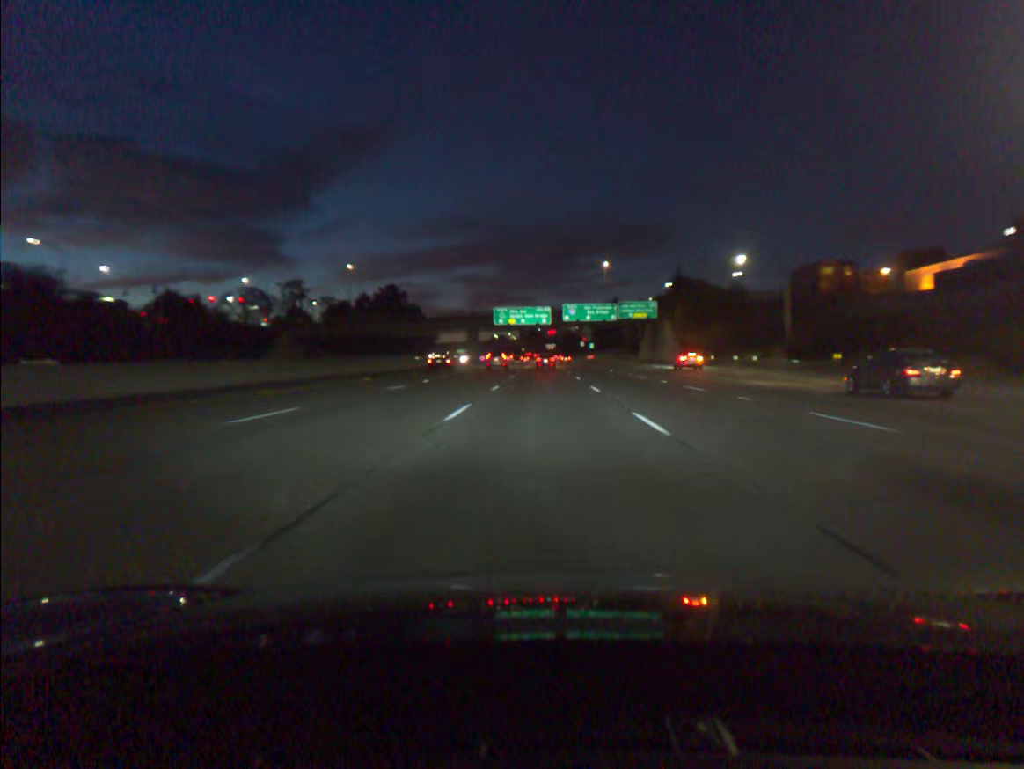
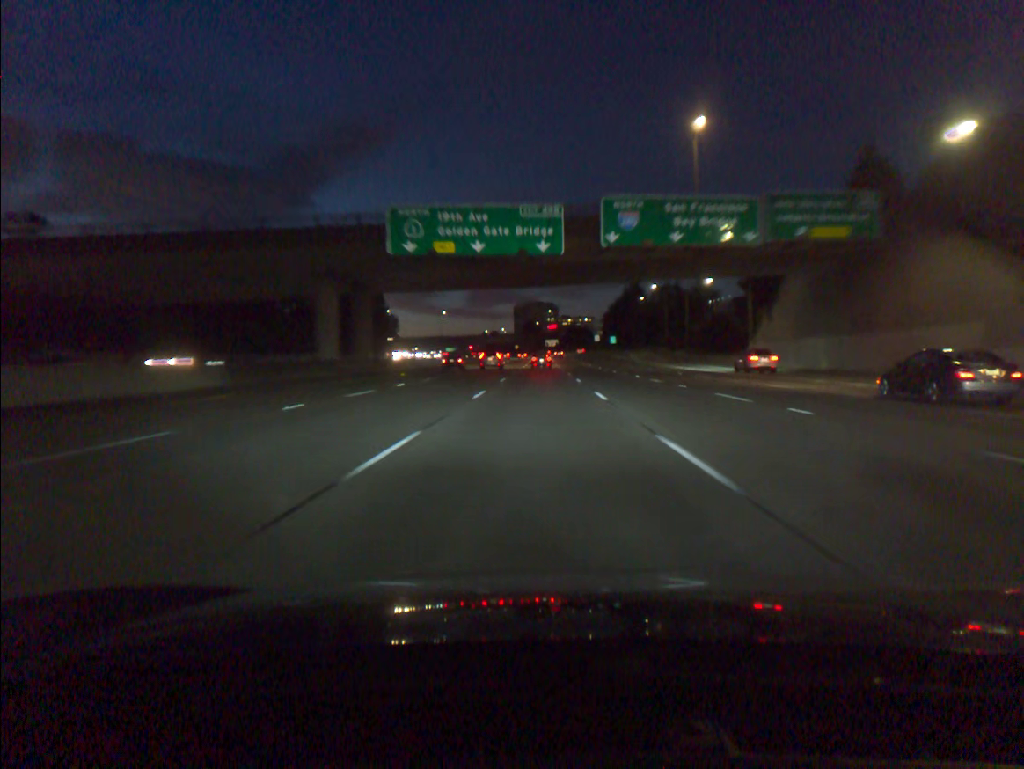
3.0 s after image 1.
(+0.3, +90.8) m; 0°
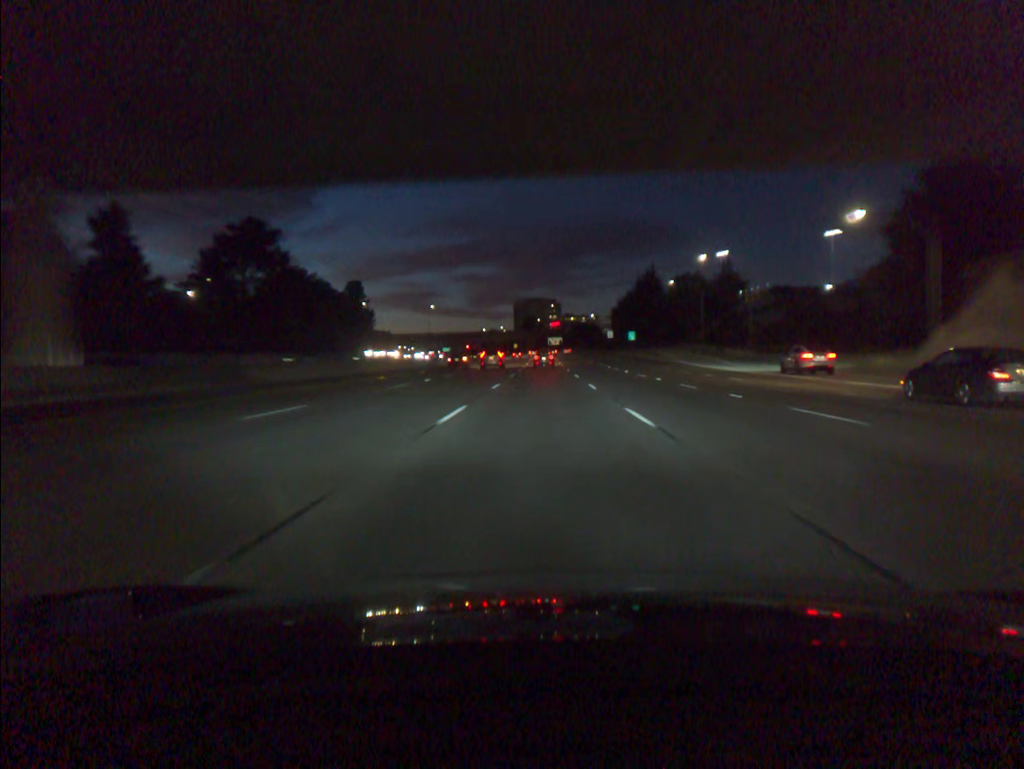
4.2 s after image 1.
(-0.1, +36.3) m; 0°
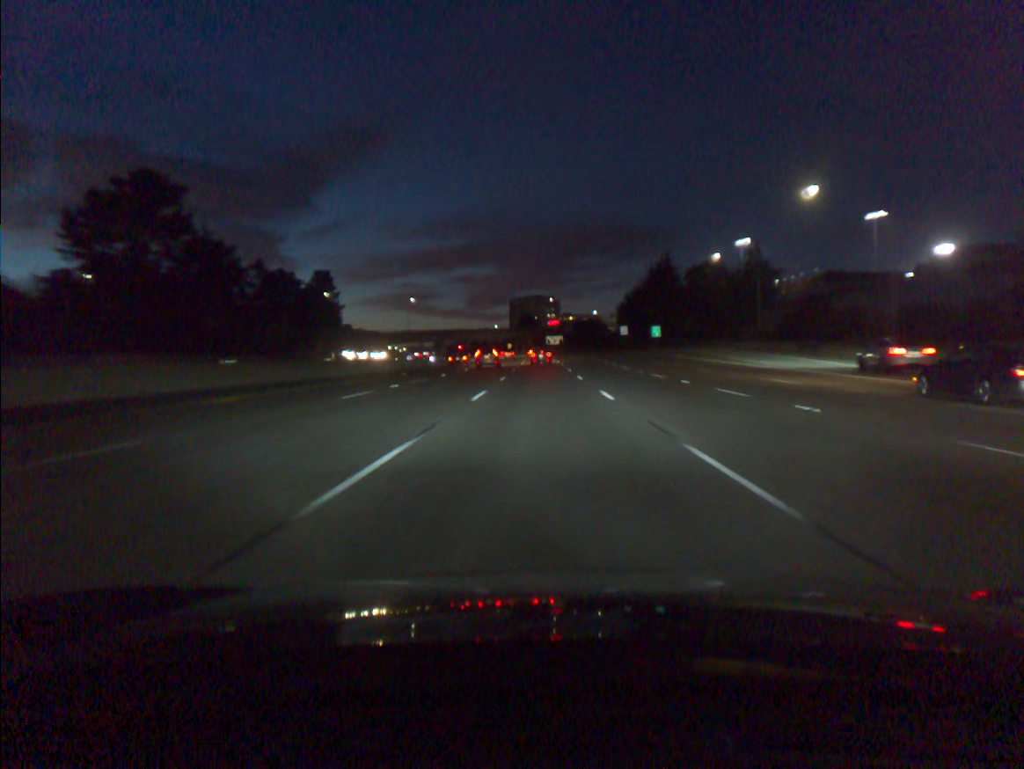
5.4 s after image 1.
(0.0, +36.2) m; 0°
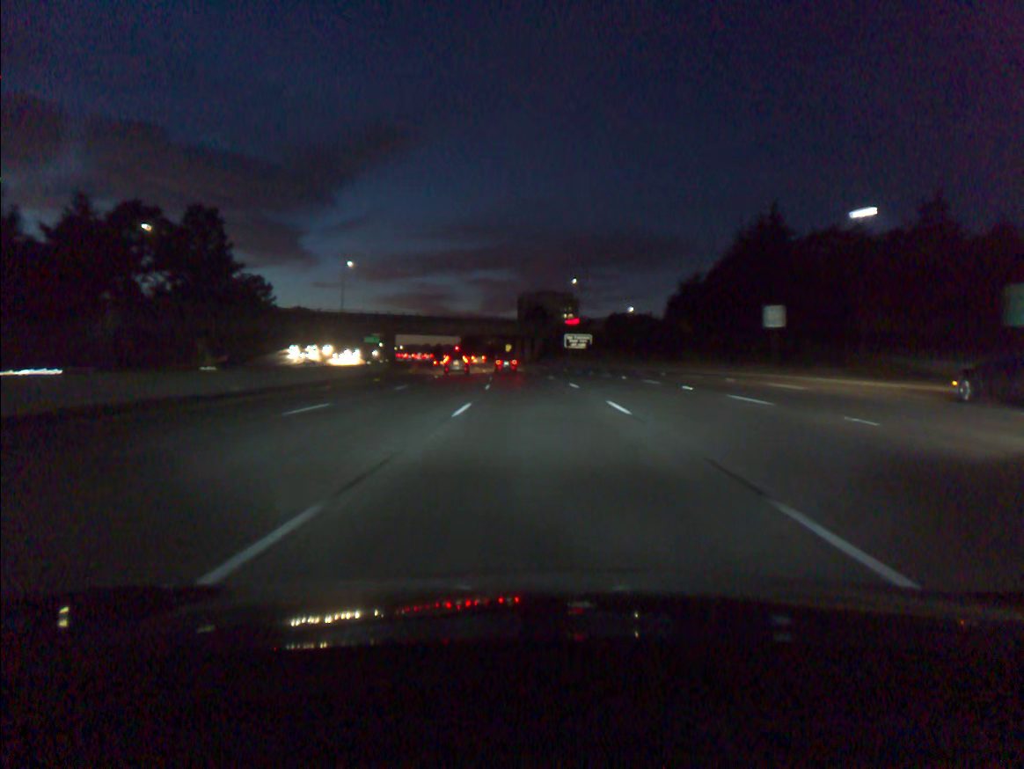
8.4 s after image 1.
(-0.2, +89.6) m; -1°
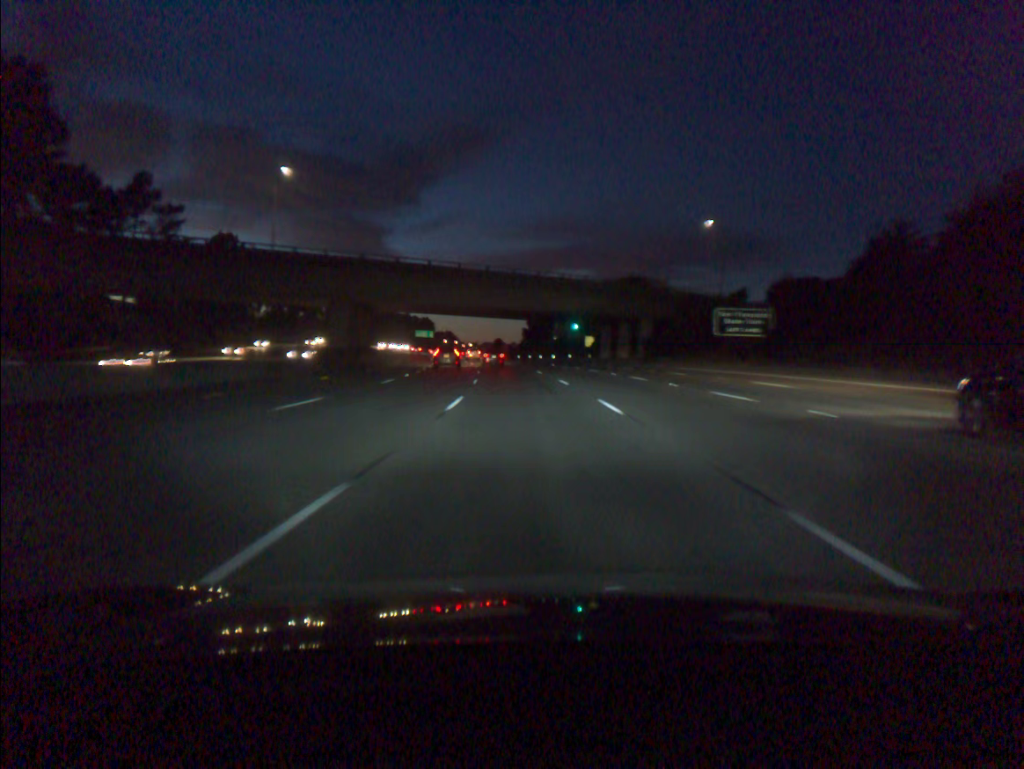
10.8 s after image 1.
(-3.1, +71.2) m; -6°
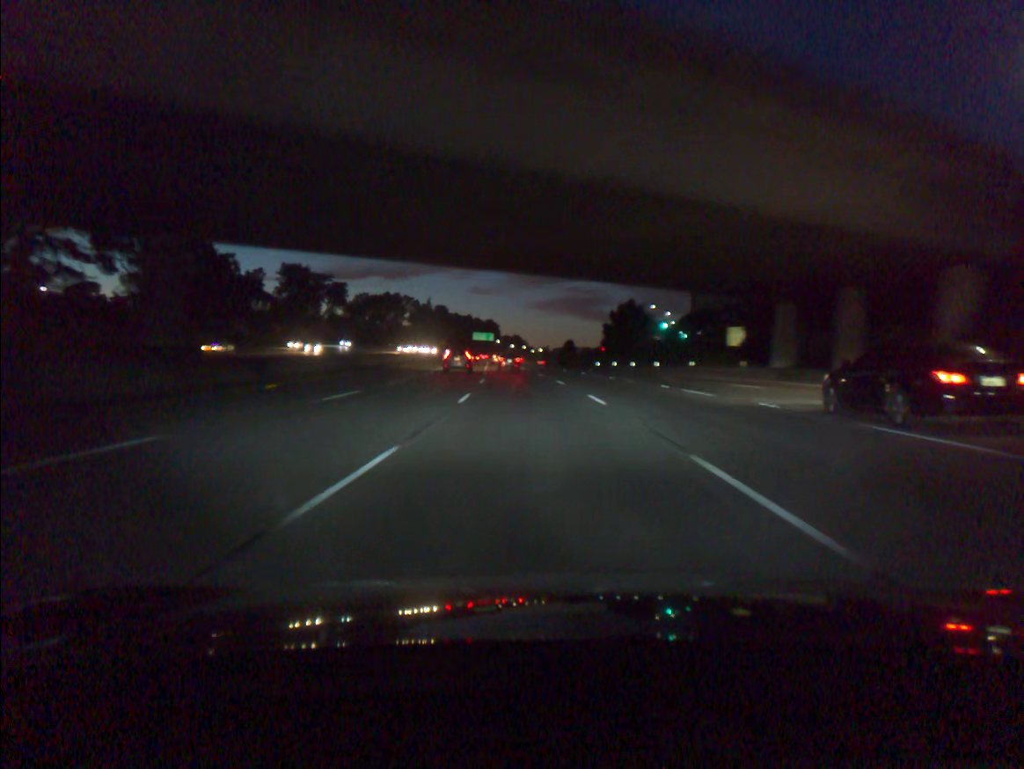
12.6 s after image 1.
(-2.5, +53.6) m; -5°
